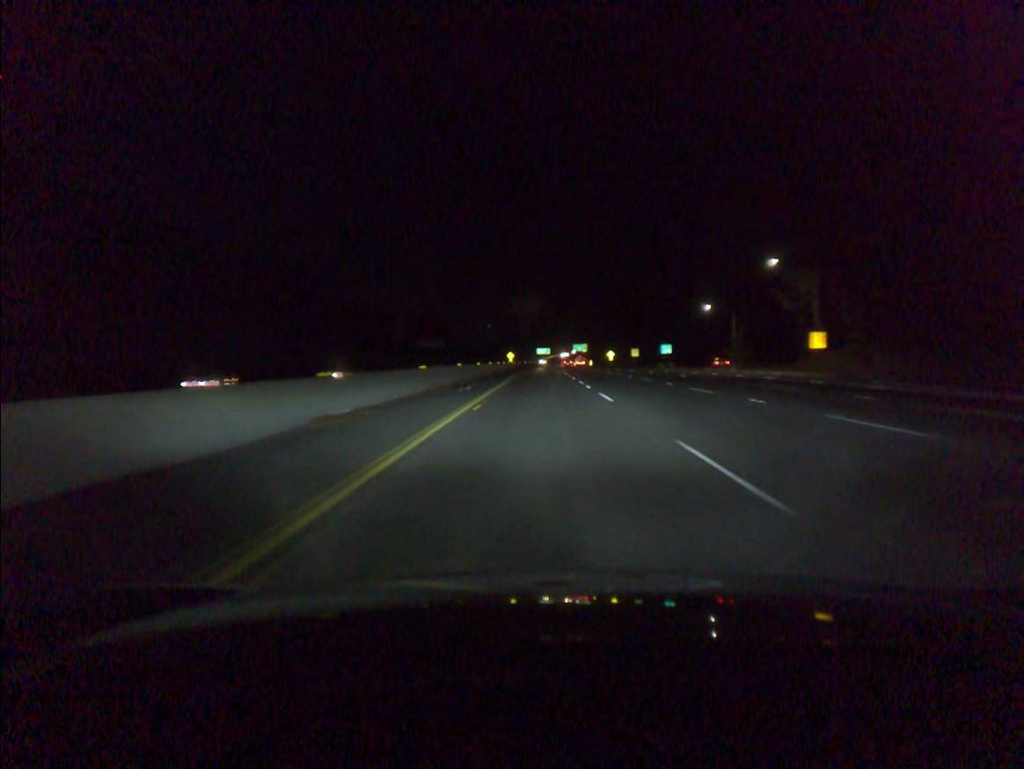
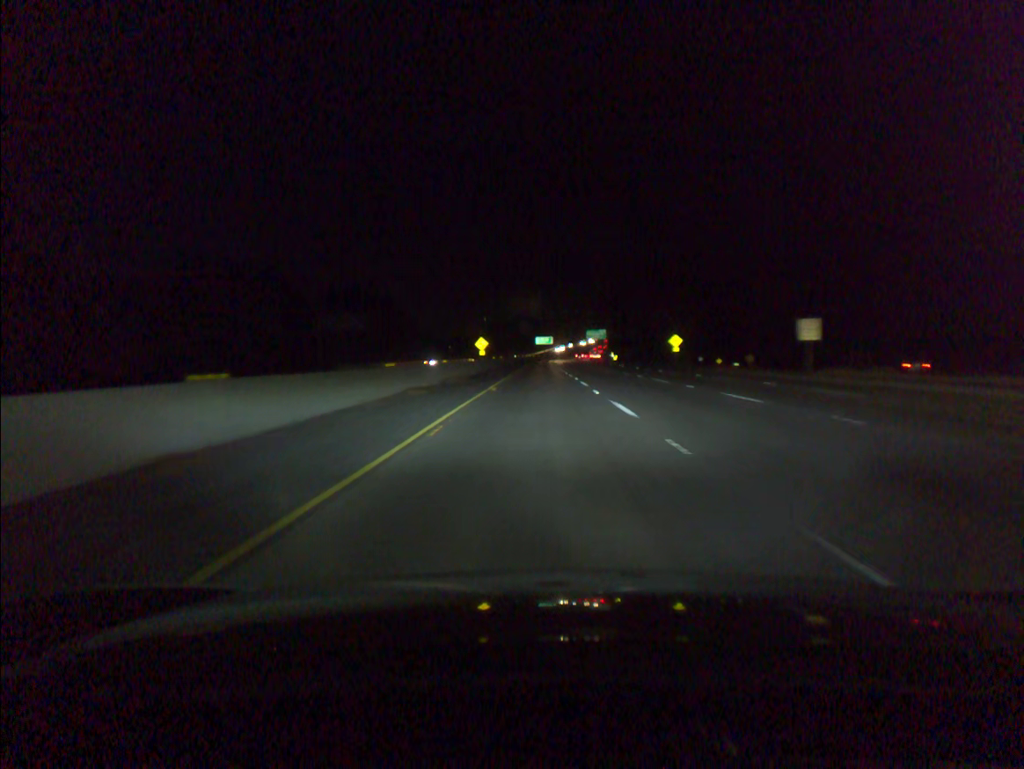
(+0.1, +93.6) m; 0°
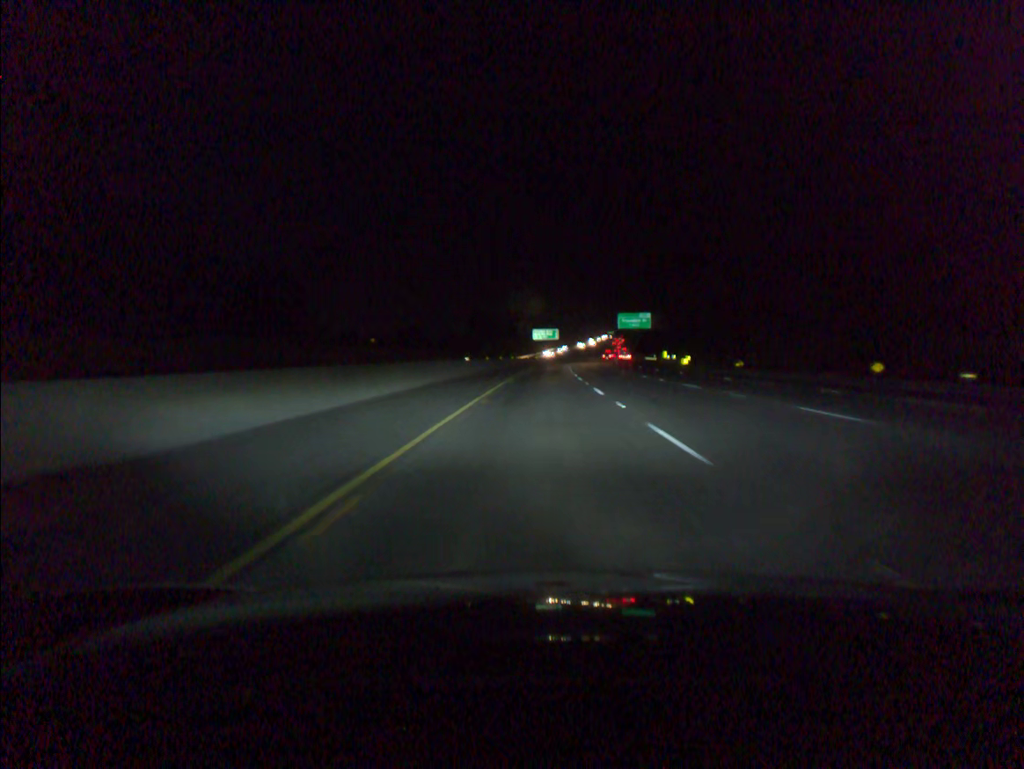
(-0.1, +93.8) m; 0°
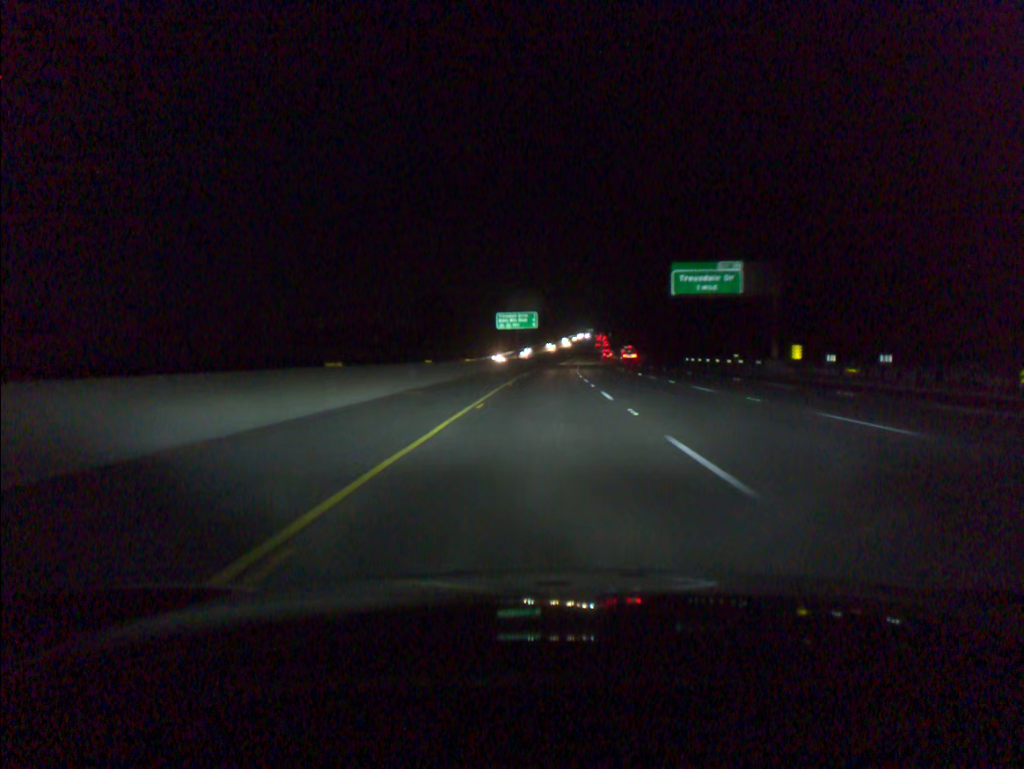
(+0.9, +74.7) m; +2°
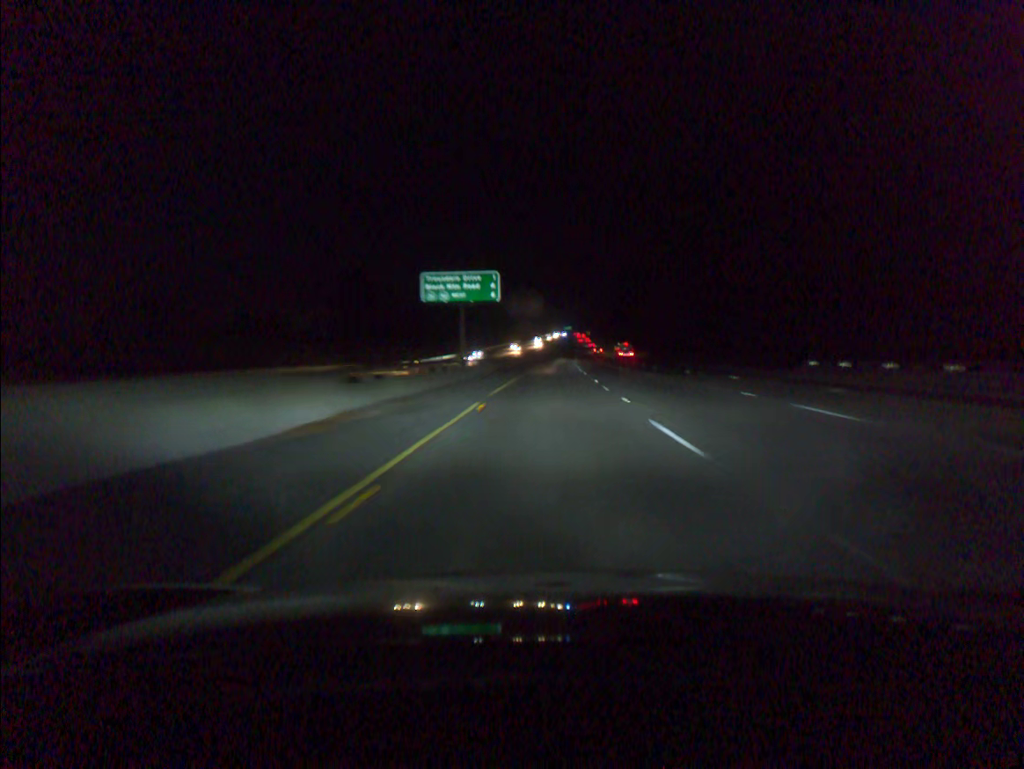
(+0.9, +55.8) m; +2°
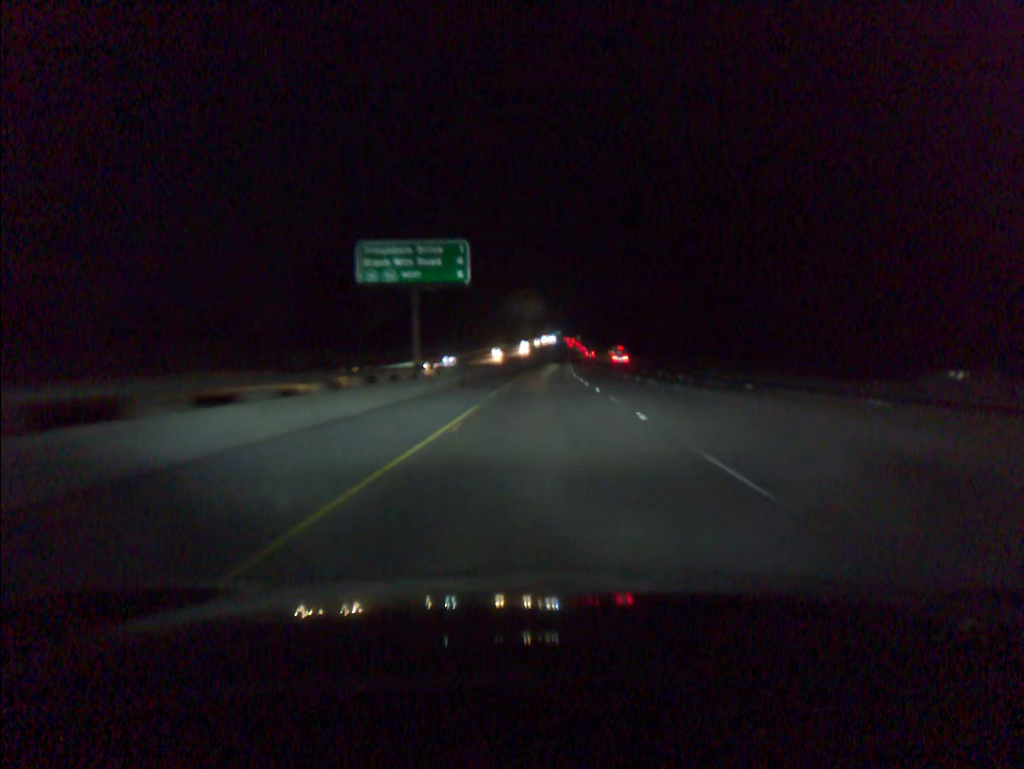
(+0.1, +18.6) m; +1°
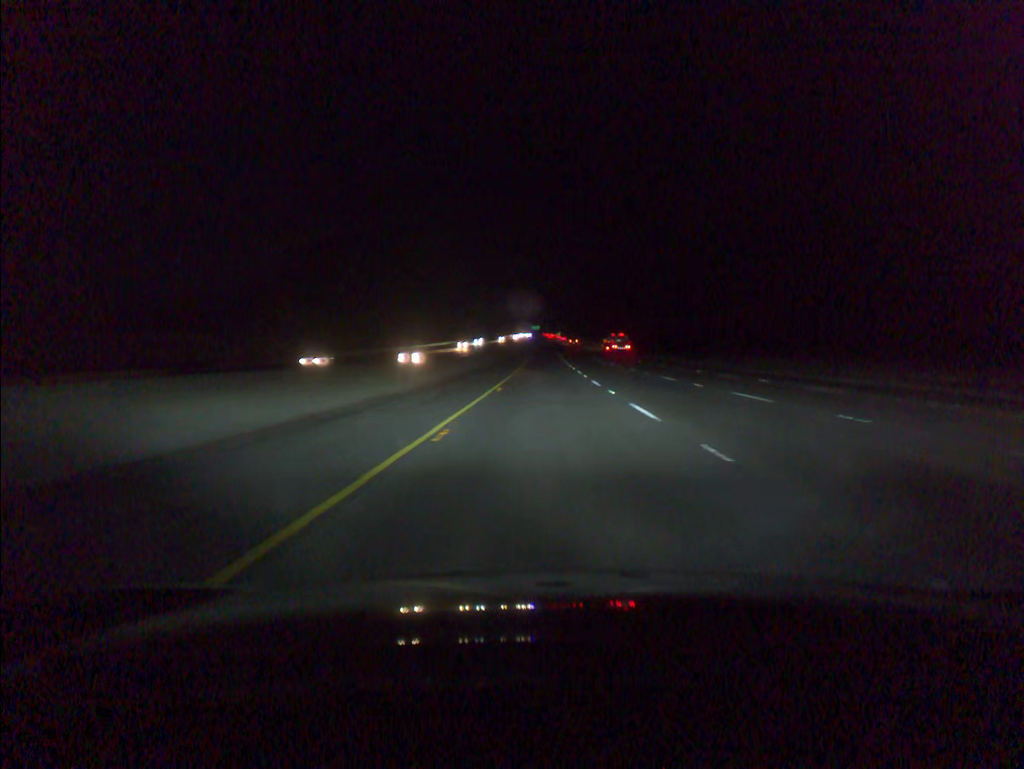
(+1.5, +93.0) m; +2°
